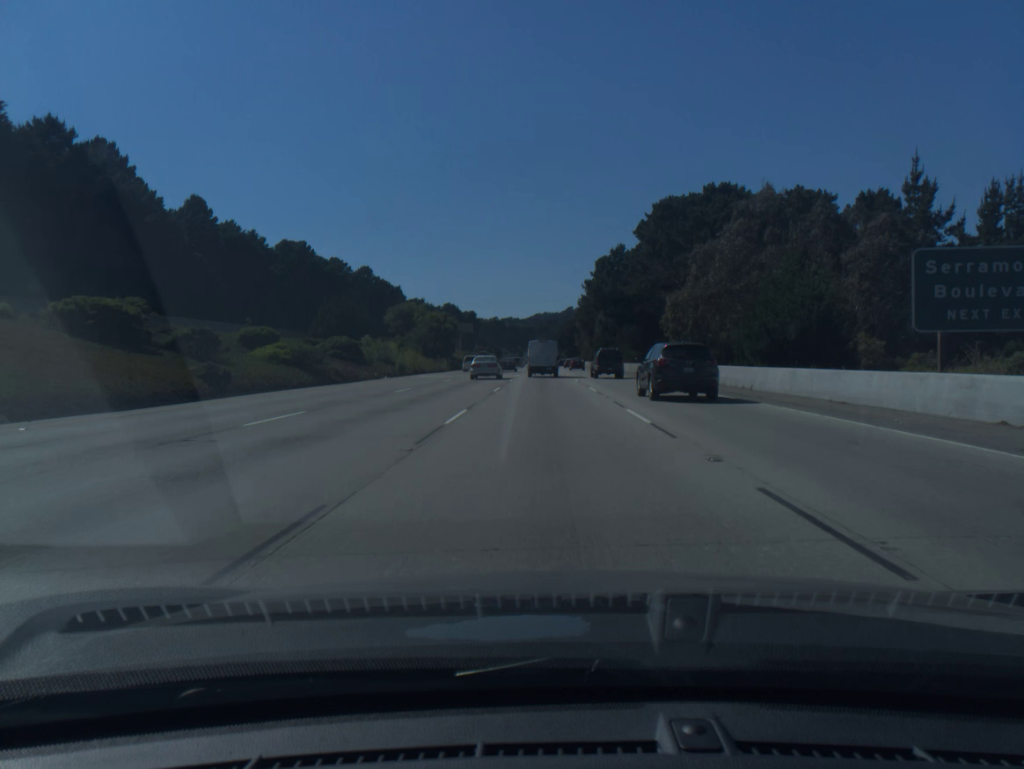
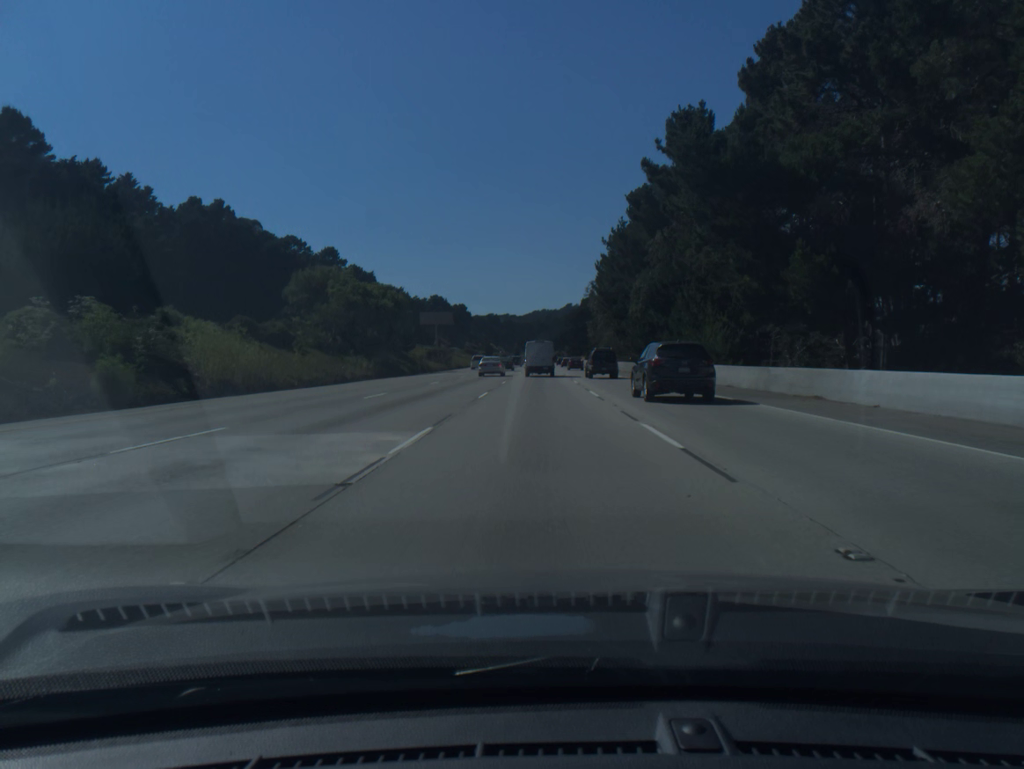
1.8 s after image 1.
(+0.1, +48.0) m; 0°
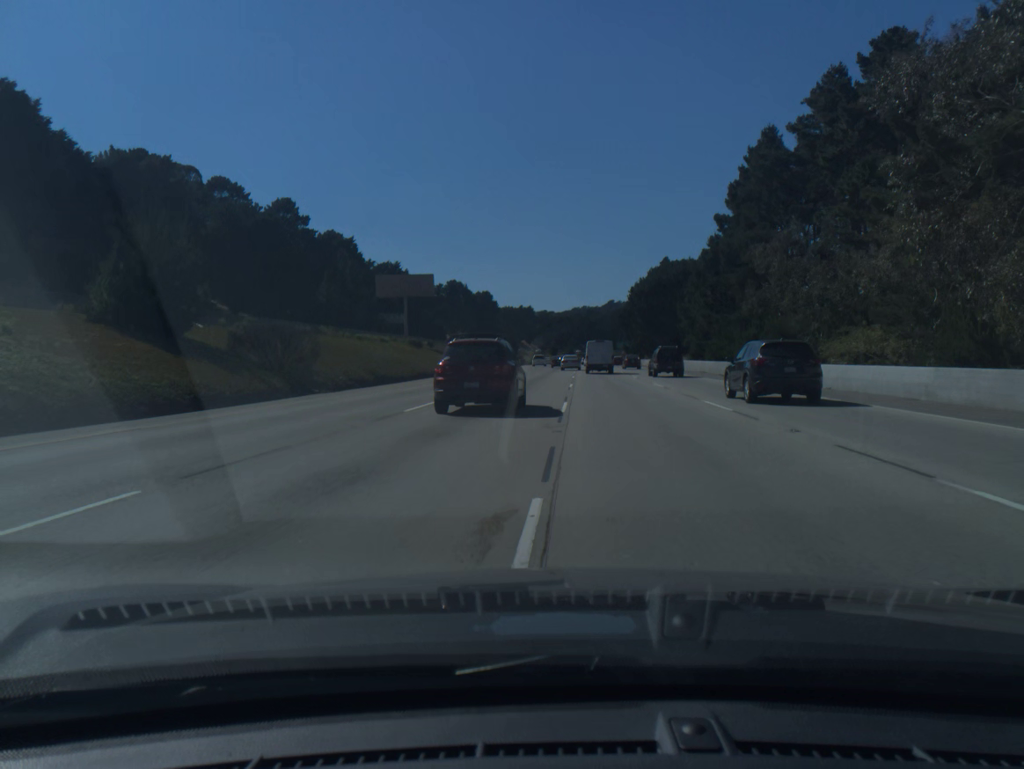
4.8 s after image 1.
(-1.7, +80.0) m; -3°
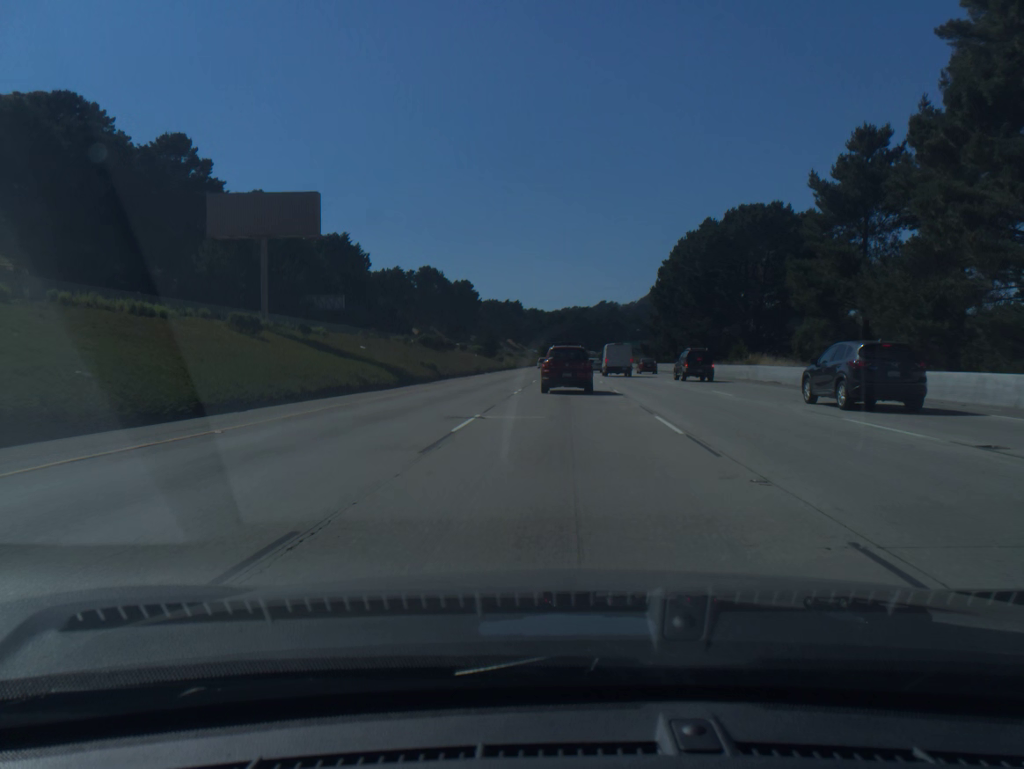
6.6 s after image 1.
(+0.1, +48.8) m; +1°
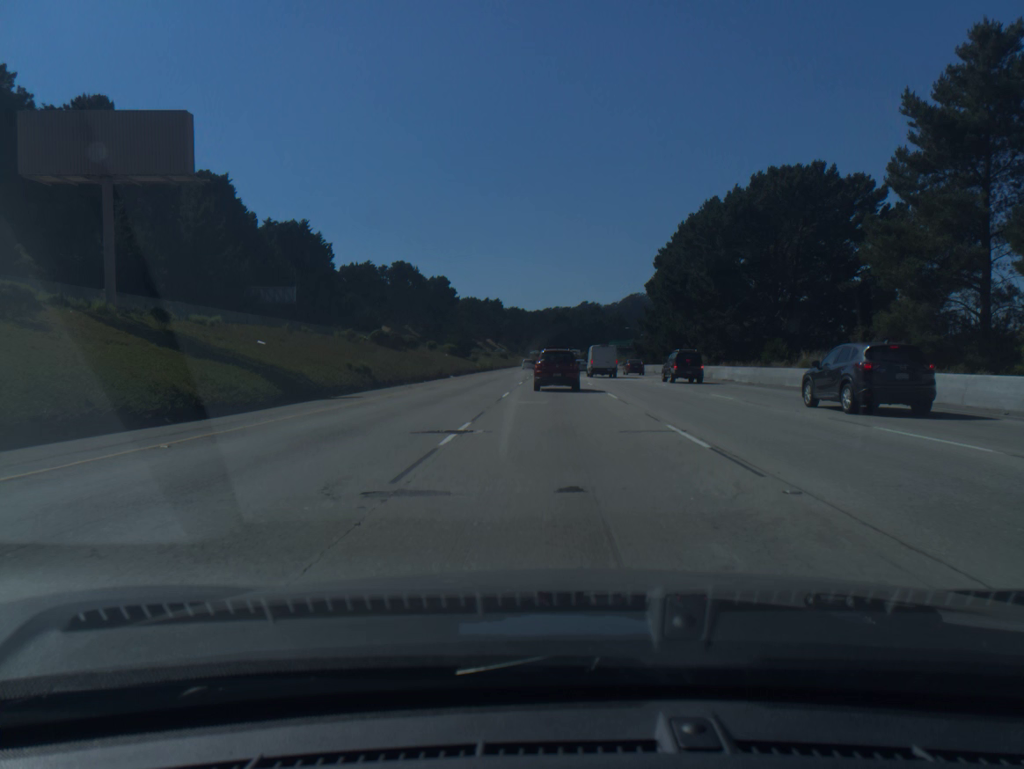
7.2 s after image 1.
(+0.2, +16.5) m; +1°
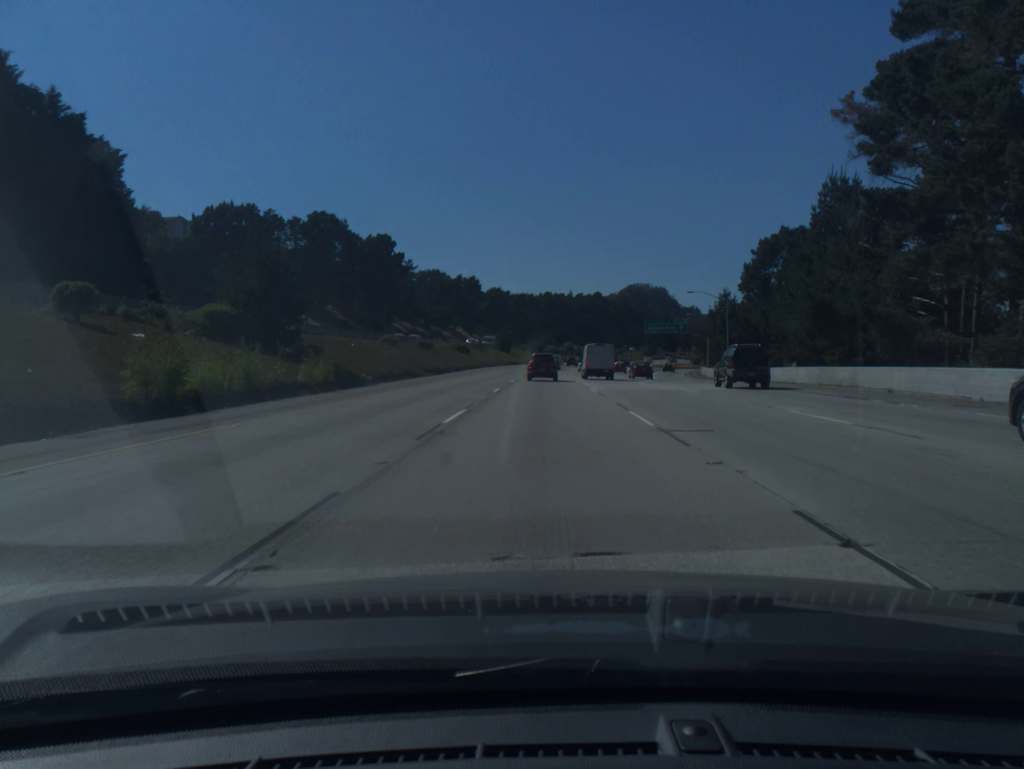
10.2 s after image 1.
(+1.3, +84.1) m; +1°
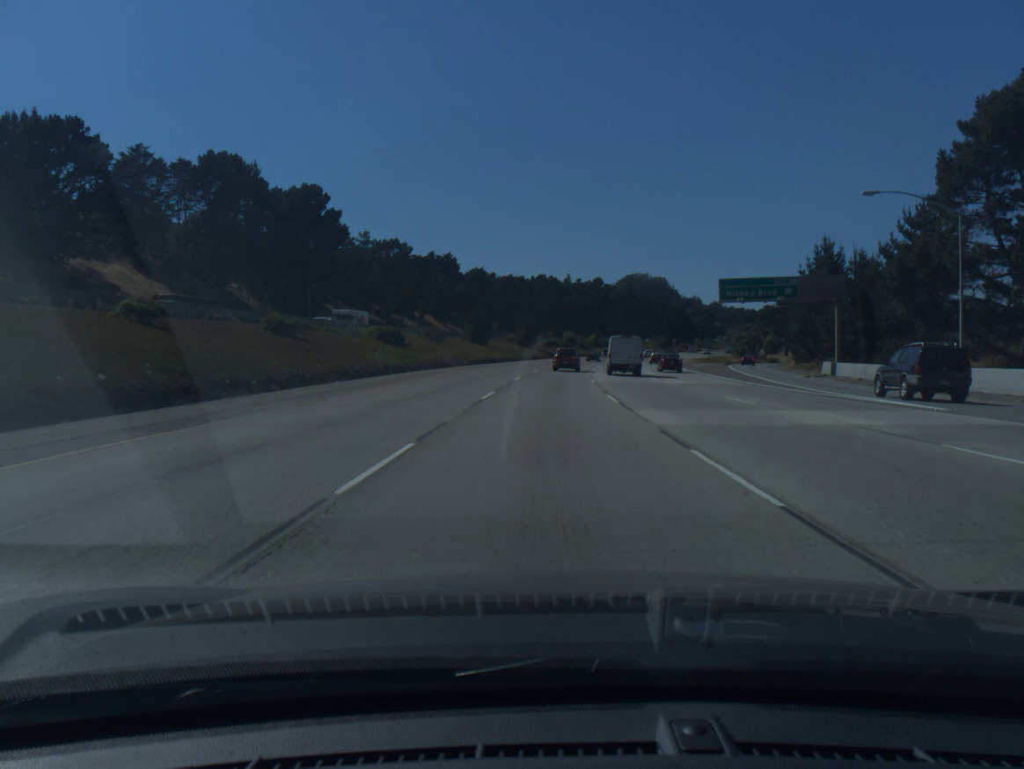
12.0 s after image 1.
(+0.1, +51.4) m; 0°
